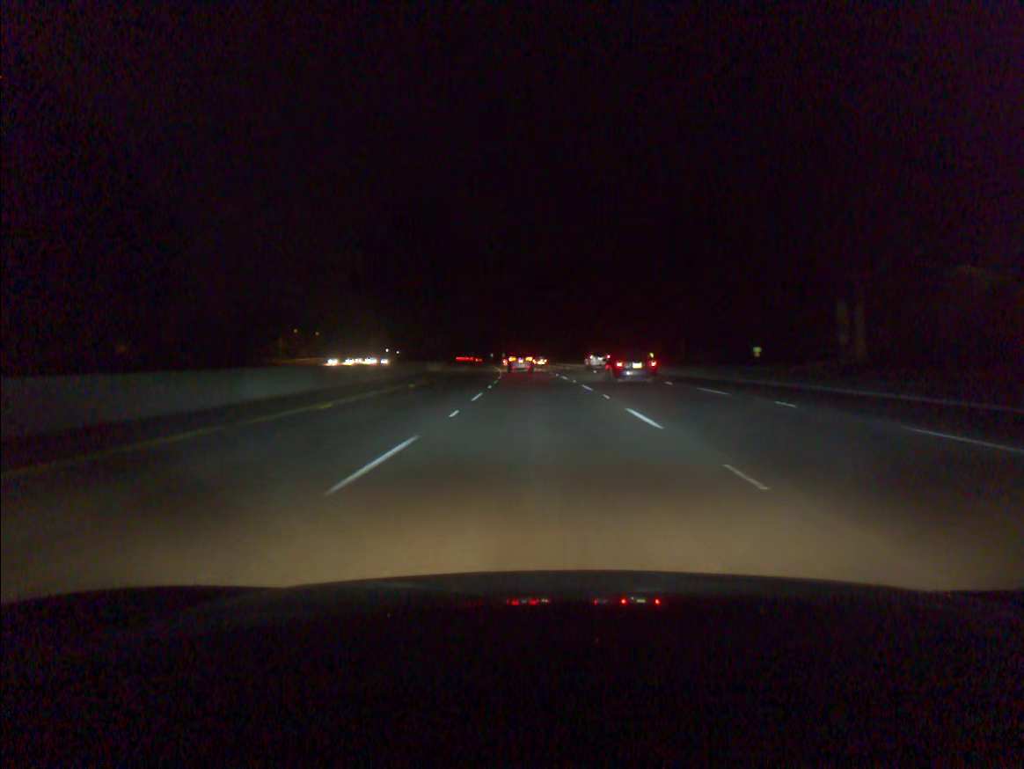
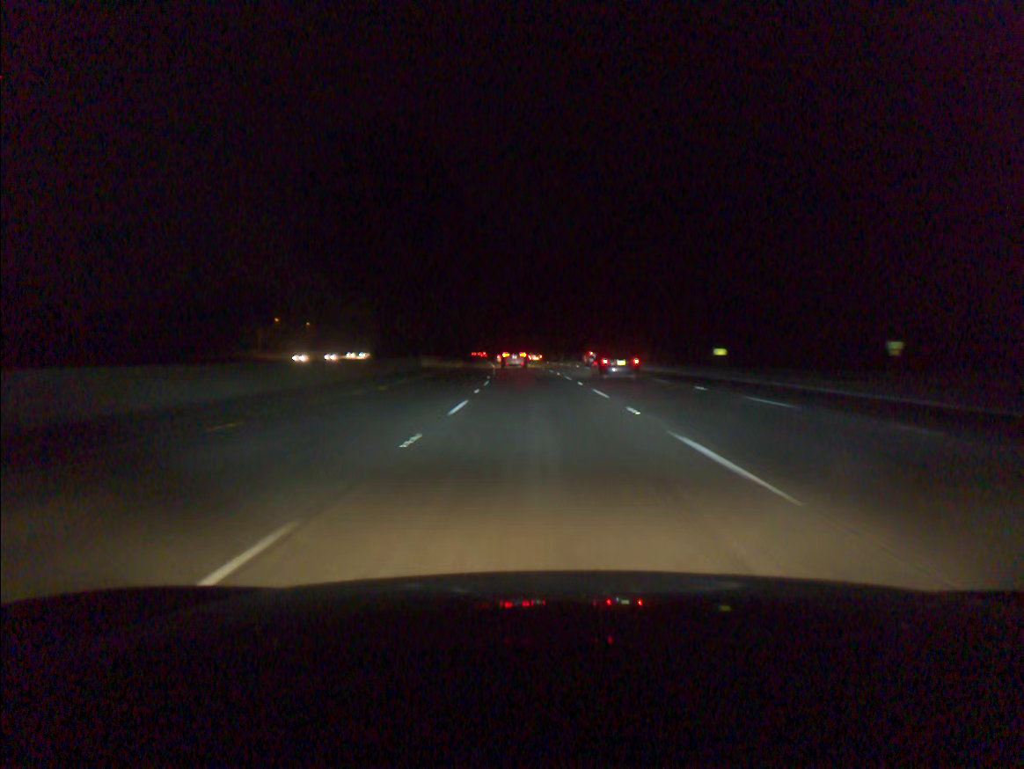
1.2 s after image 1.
(-0.4, +35.2) m; -1°
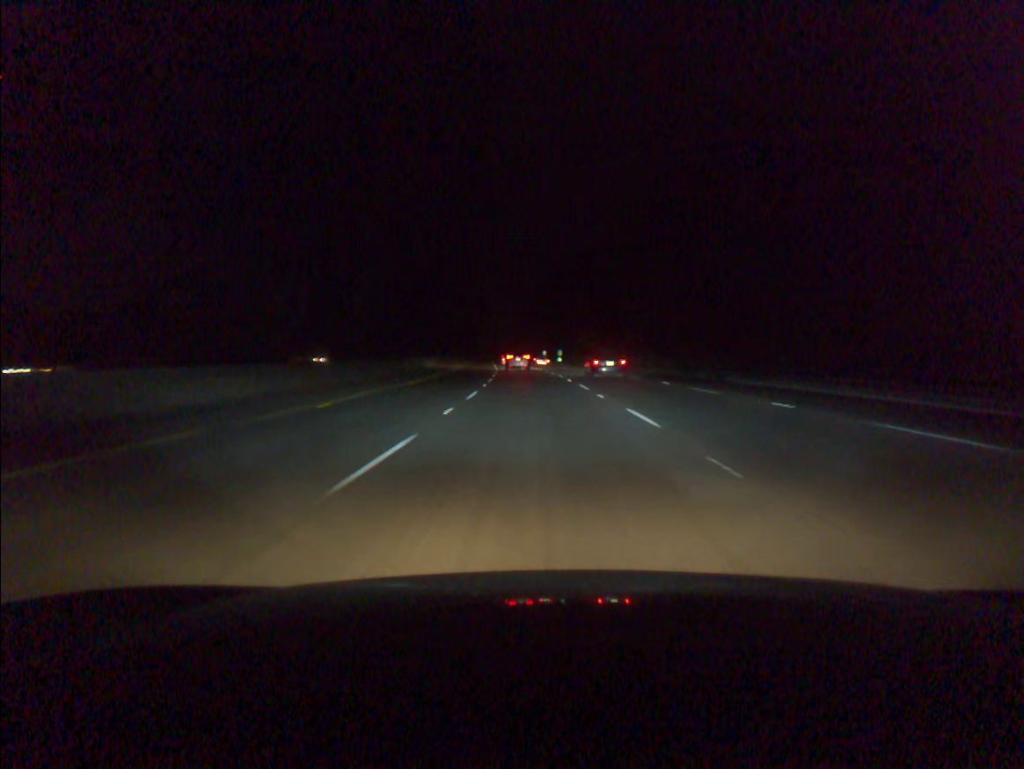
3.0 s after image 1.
(-1.2, +52.1) m; -3°
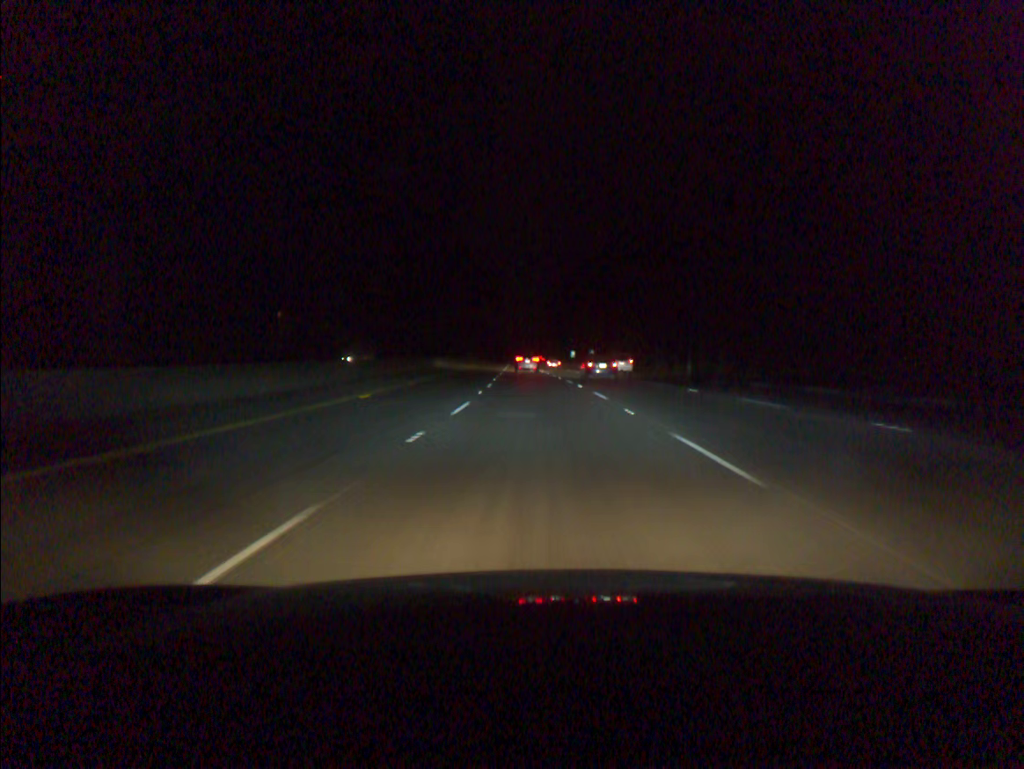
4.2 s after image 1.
(-0.6, +34.6) m; -2°
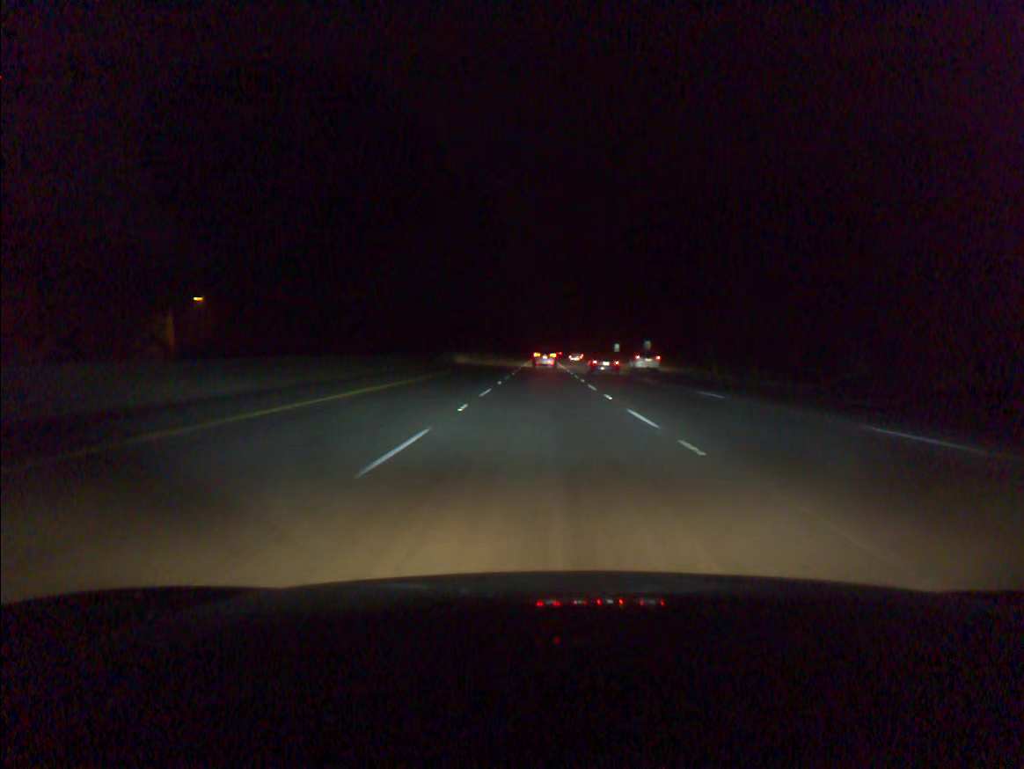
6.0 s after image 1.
(-1.0, +52.3) m; -2°
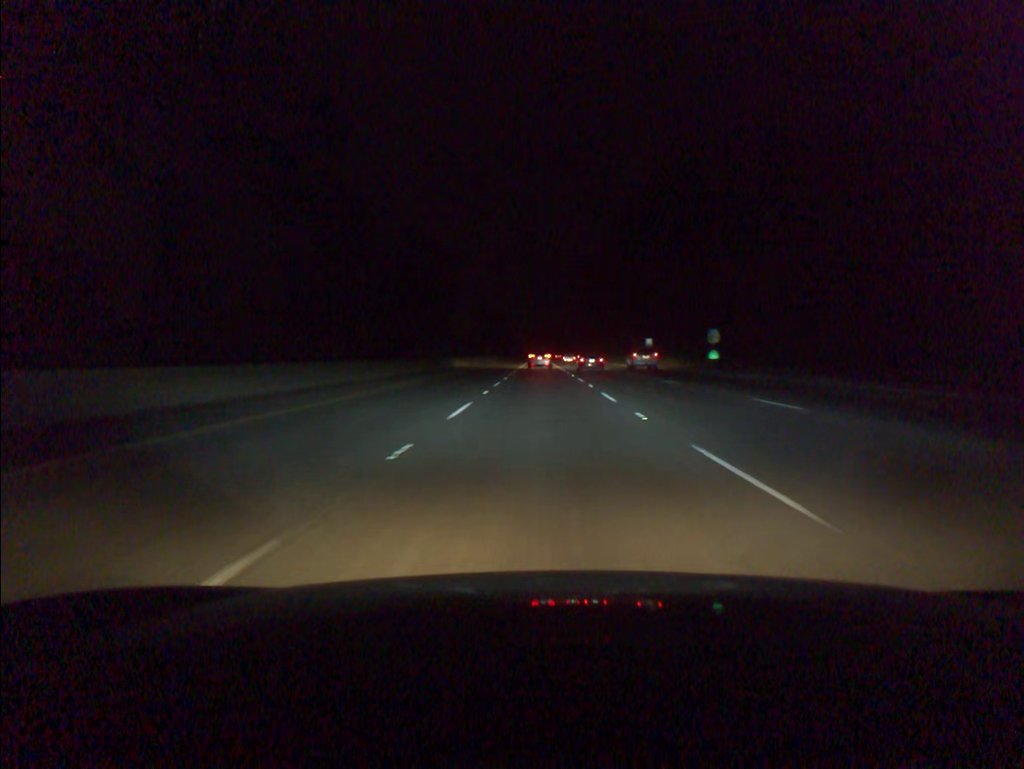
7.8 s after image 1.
(0.0, +51.3) m; 0°
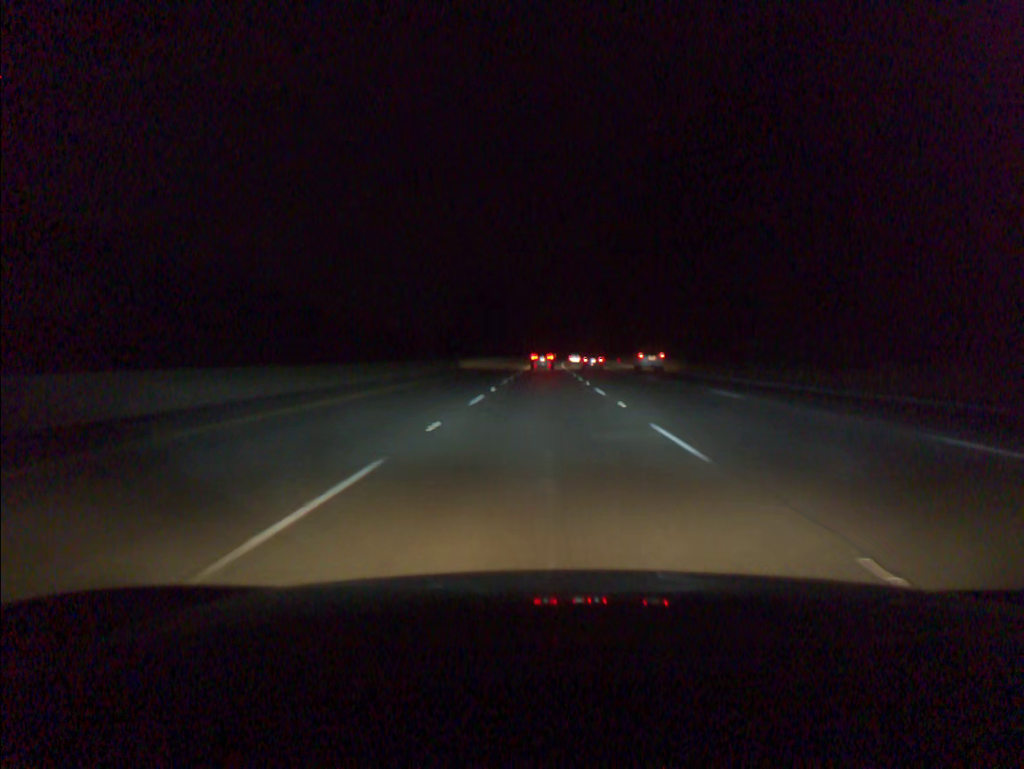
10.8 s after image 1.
(-0.4, +84.1) m; -1°
